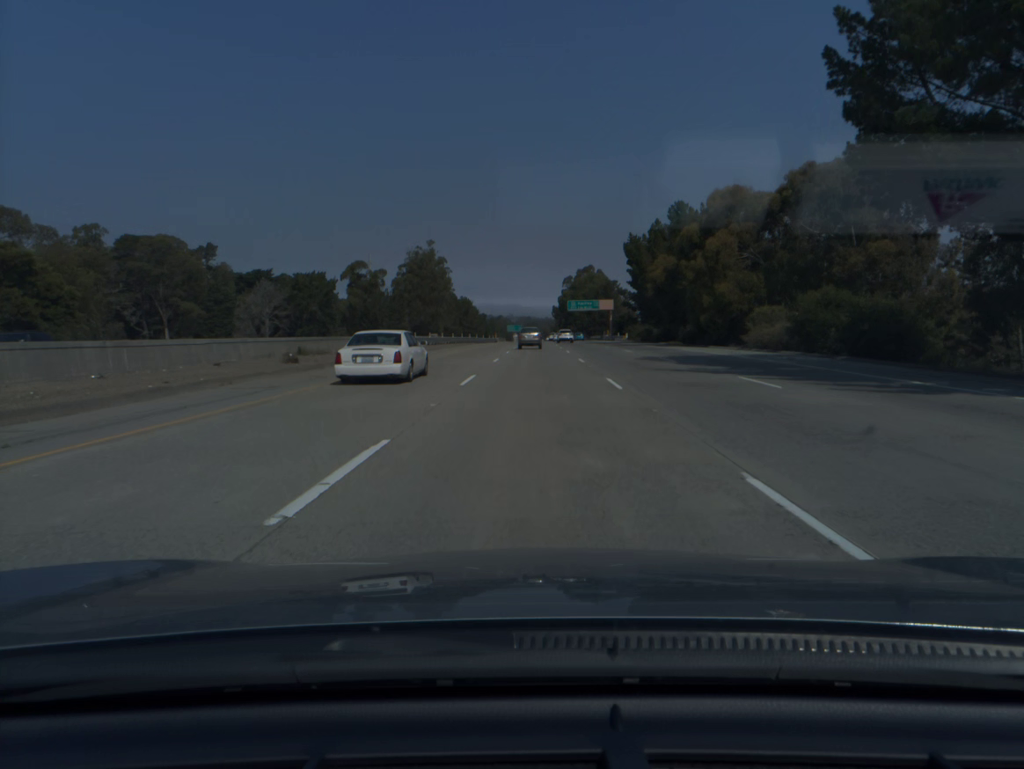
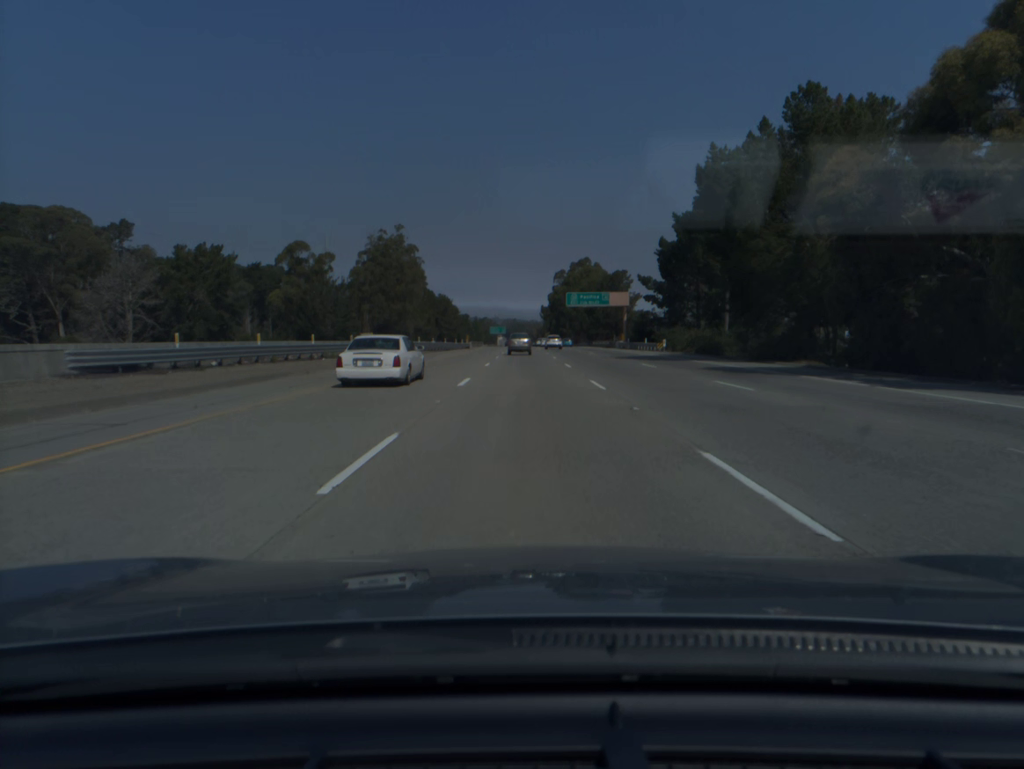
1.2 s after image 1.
(+0.6, +42.5) m; +1°
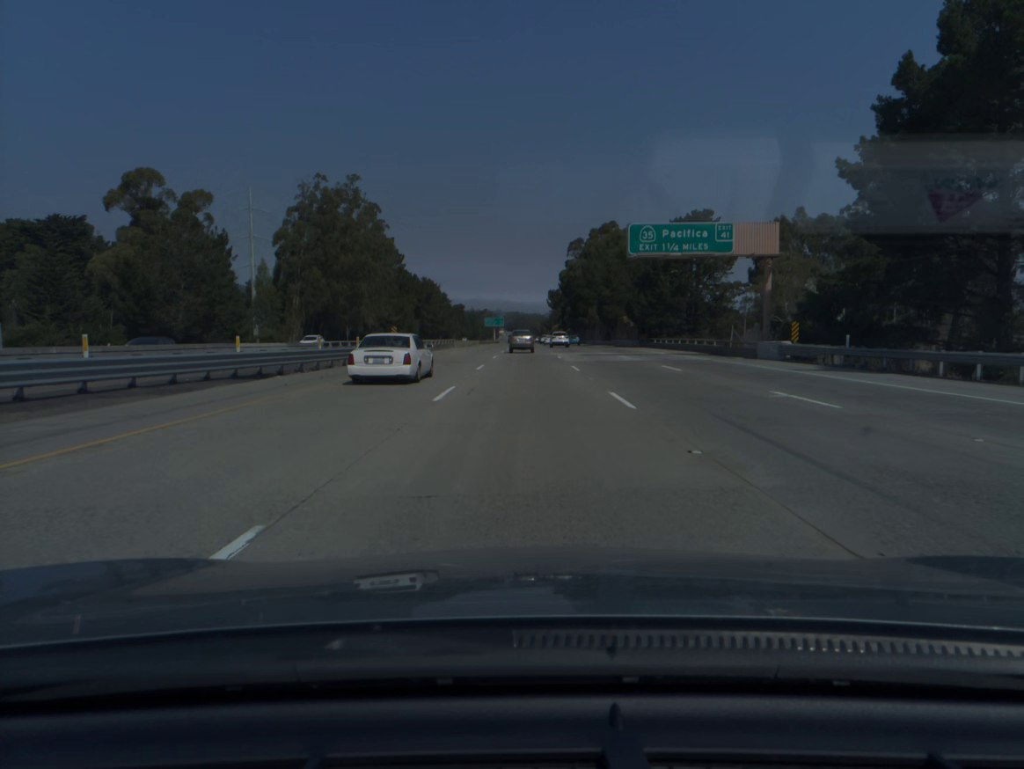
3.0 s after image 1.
(0.0, +64.1) m; 0°
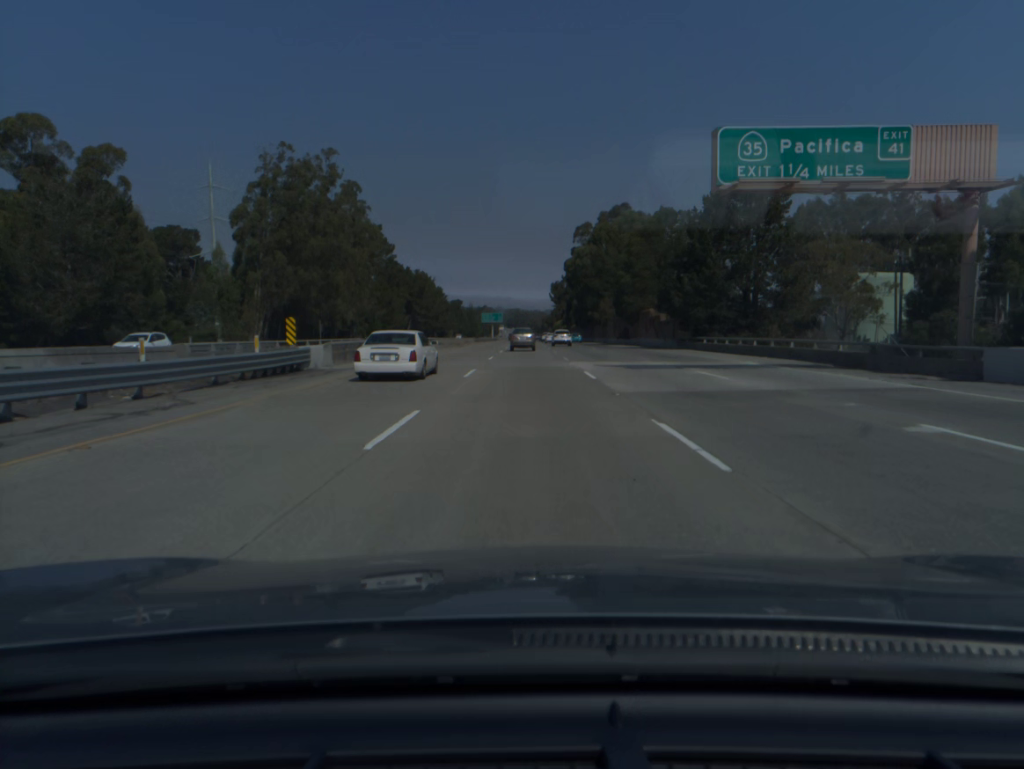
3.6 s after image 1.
(0.0, +21.4) m; 0°
